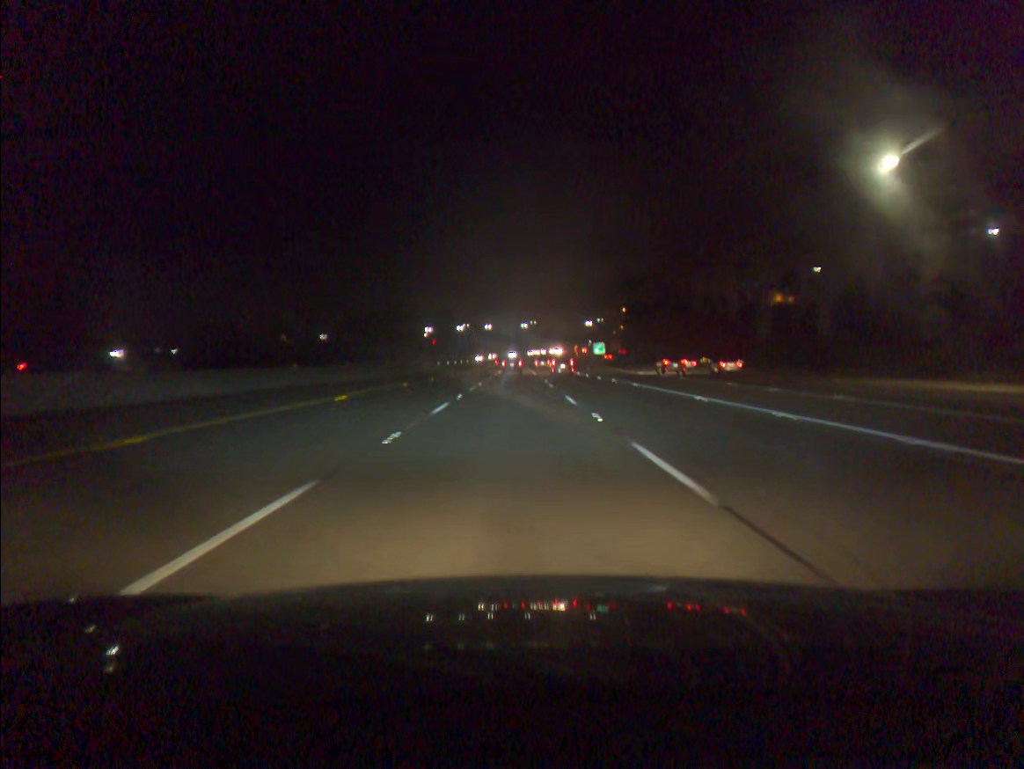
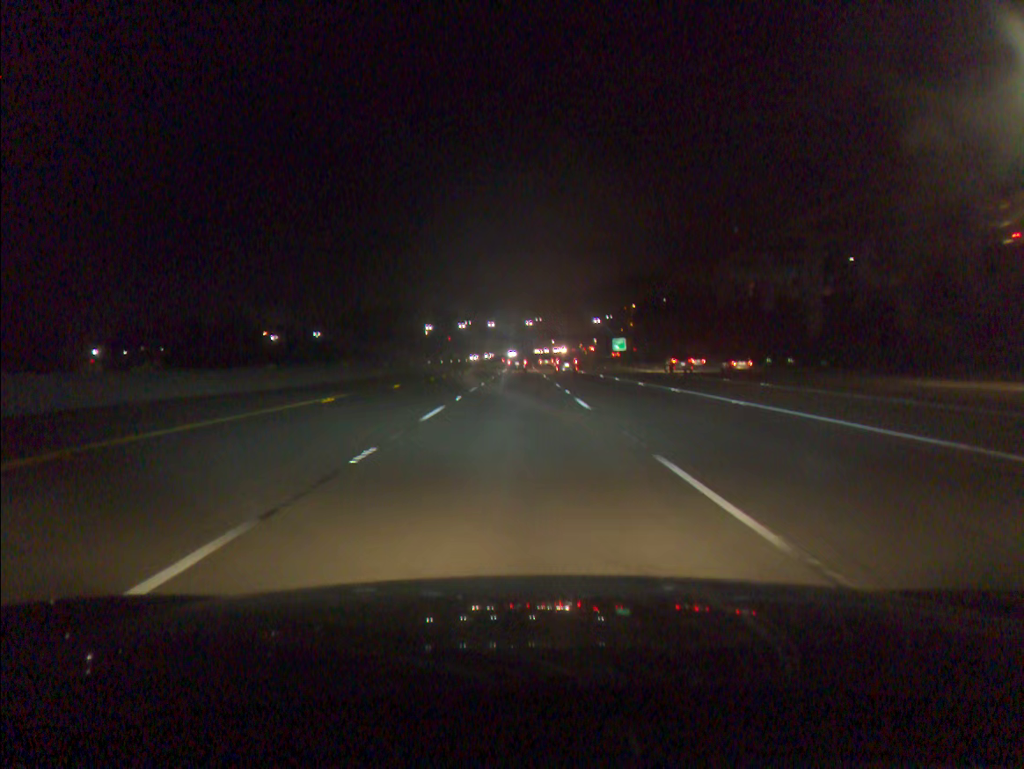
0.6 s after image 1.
(0.0, +16.8) m; 0°
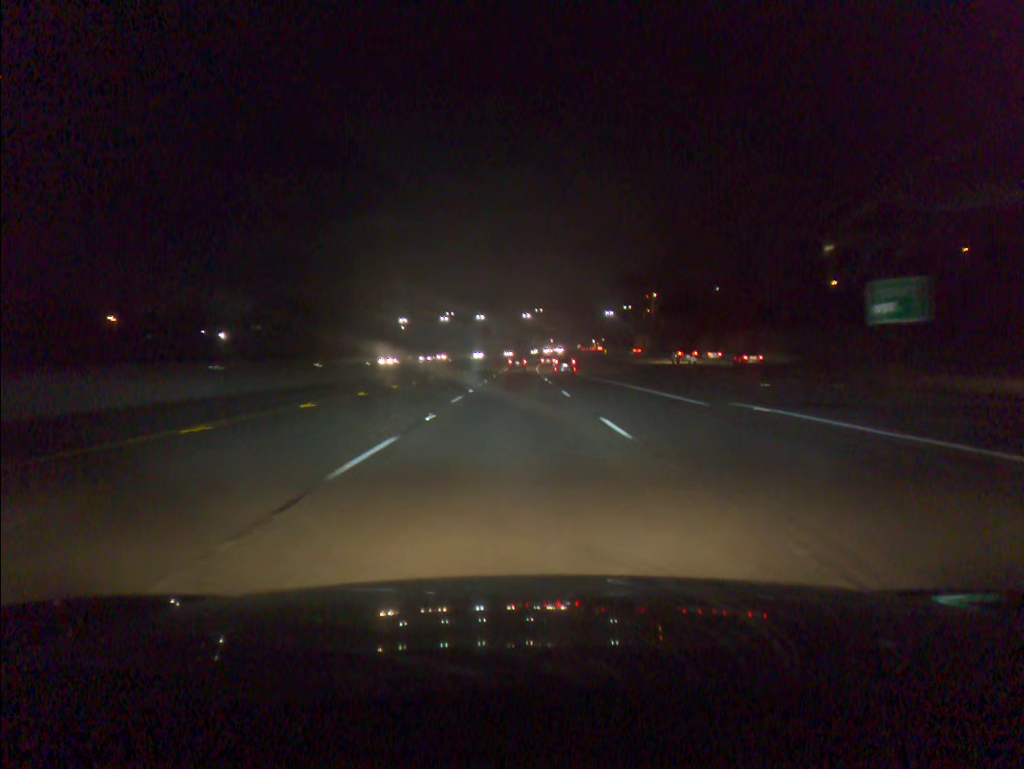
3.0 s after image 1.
(0.0, +65.7) m; 0°
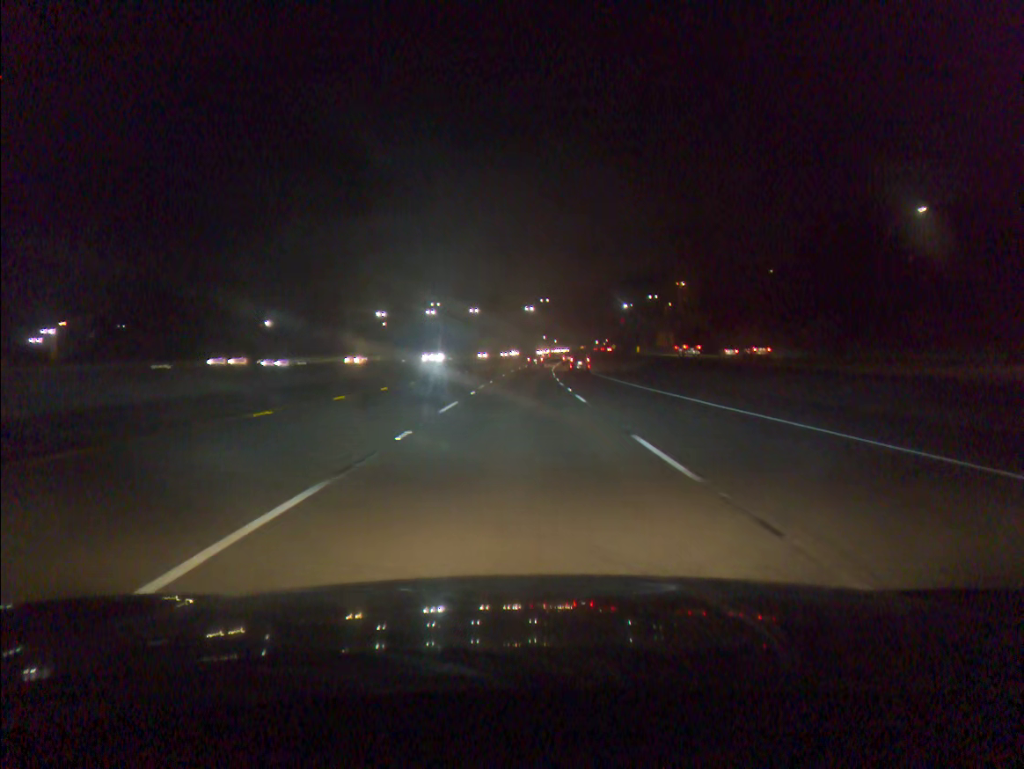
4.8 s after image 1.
(-0.1, +47.9) m; 0°
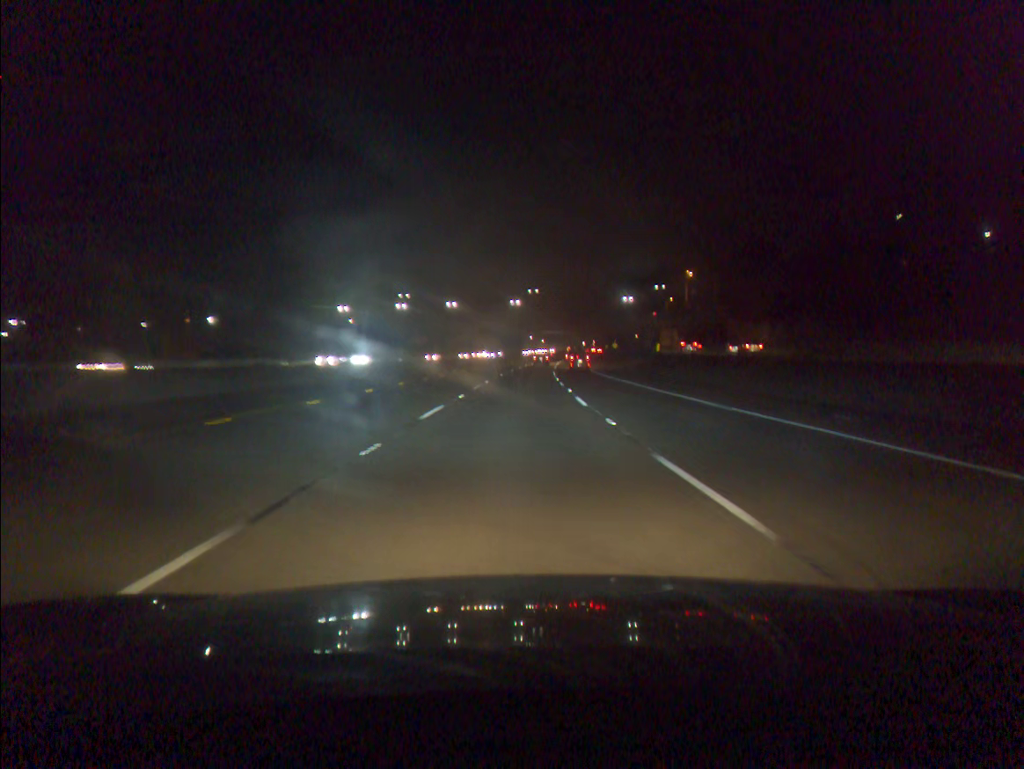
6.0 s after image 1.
(+0.2, +31.2) m; +1°
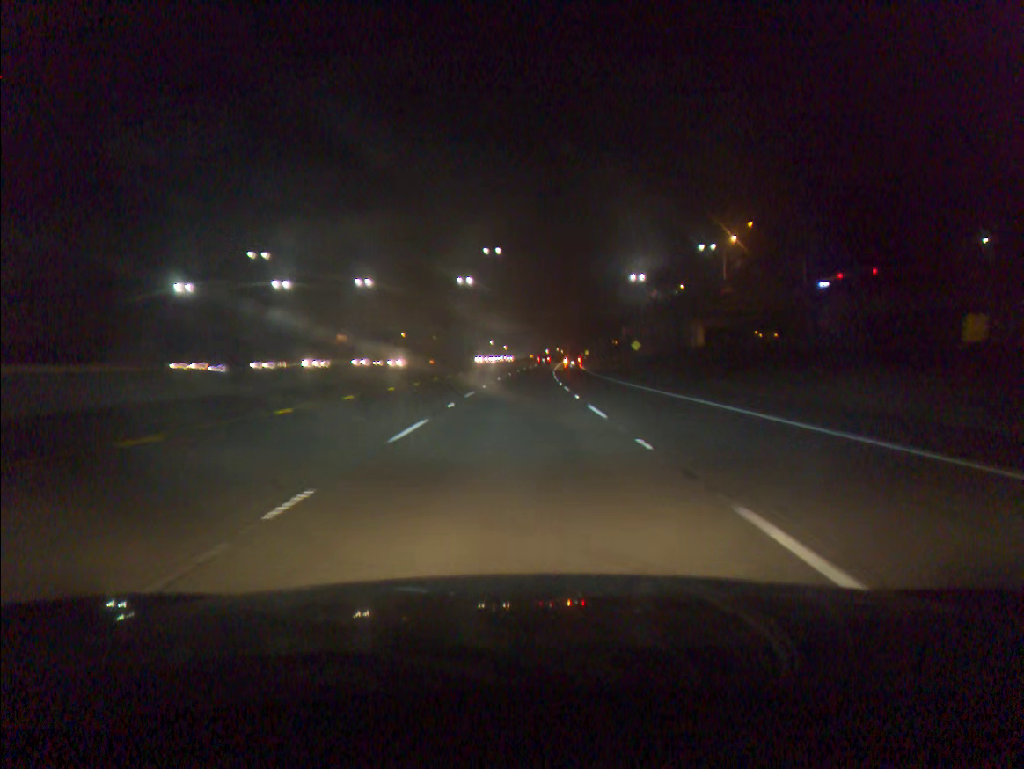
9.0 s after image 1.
(+1.6, +76.0) m; +3°
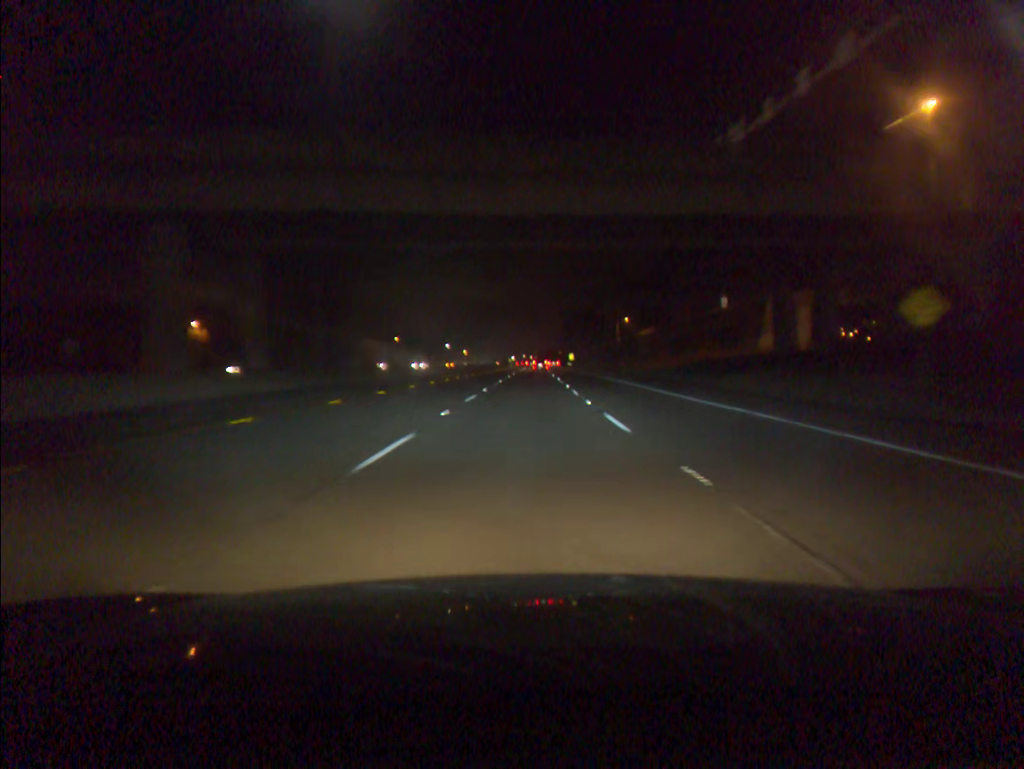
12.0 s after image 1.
(+1.6, +75.7) m; +2°
